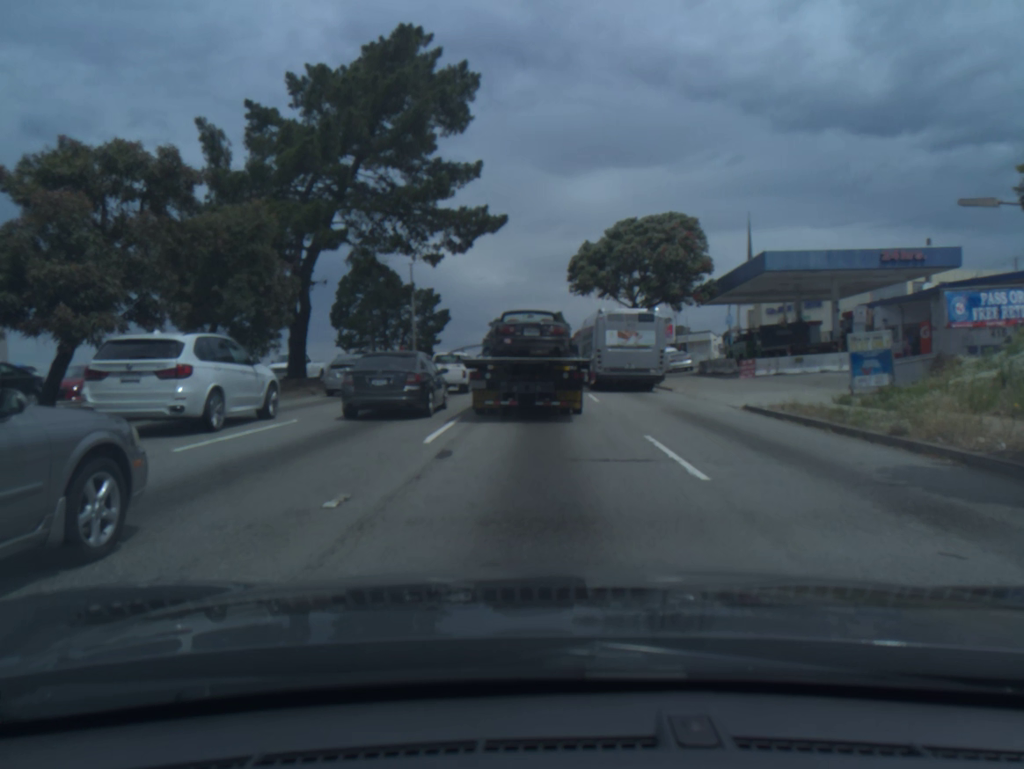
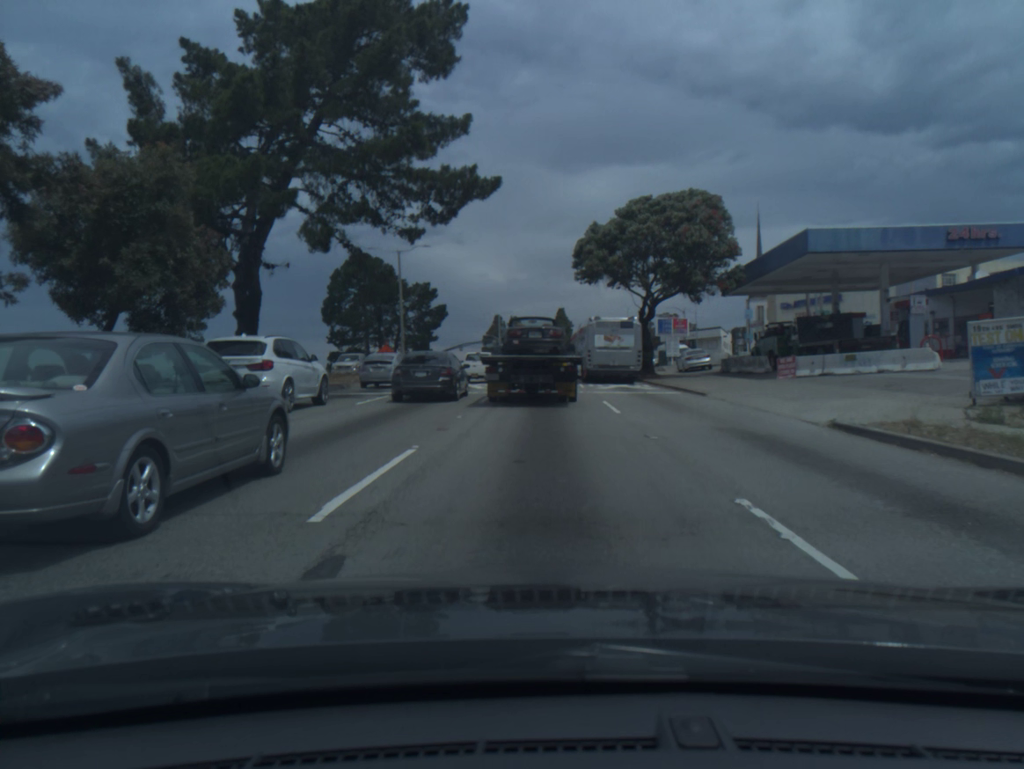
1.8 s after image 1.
(-0.1, +5.6) m; -1°
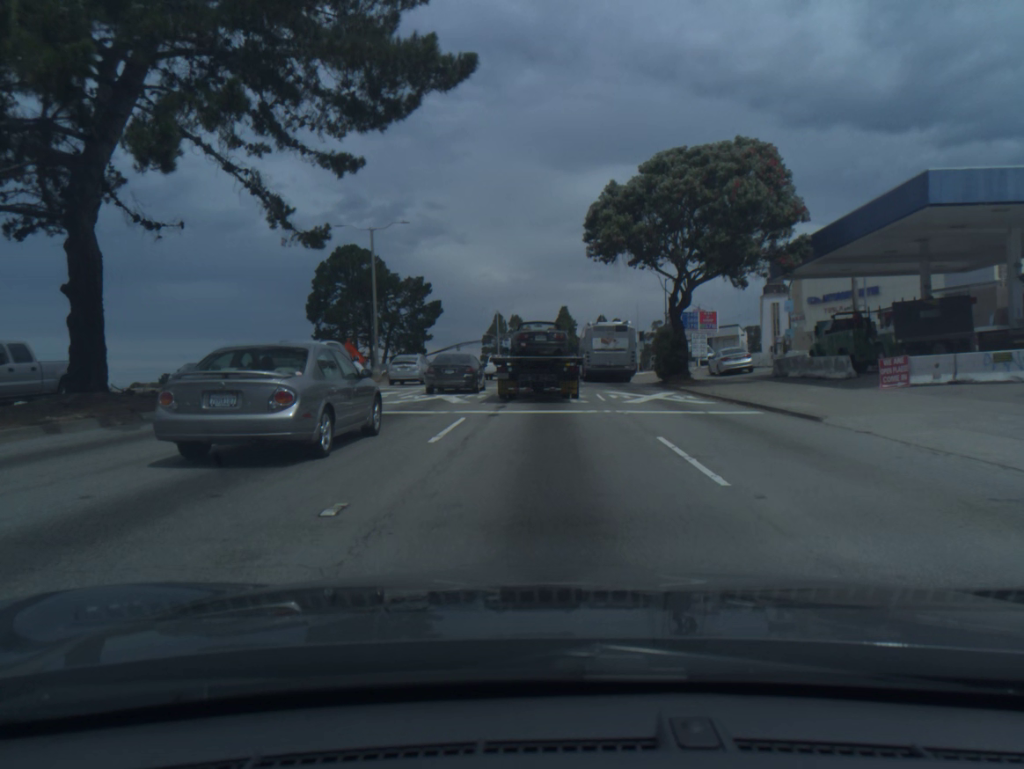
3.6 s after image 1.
(0.0, +9.5) m; 0°
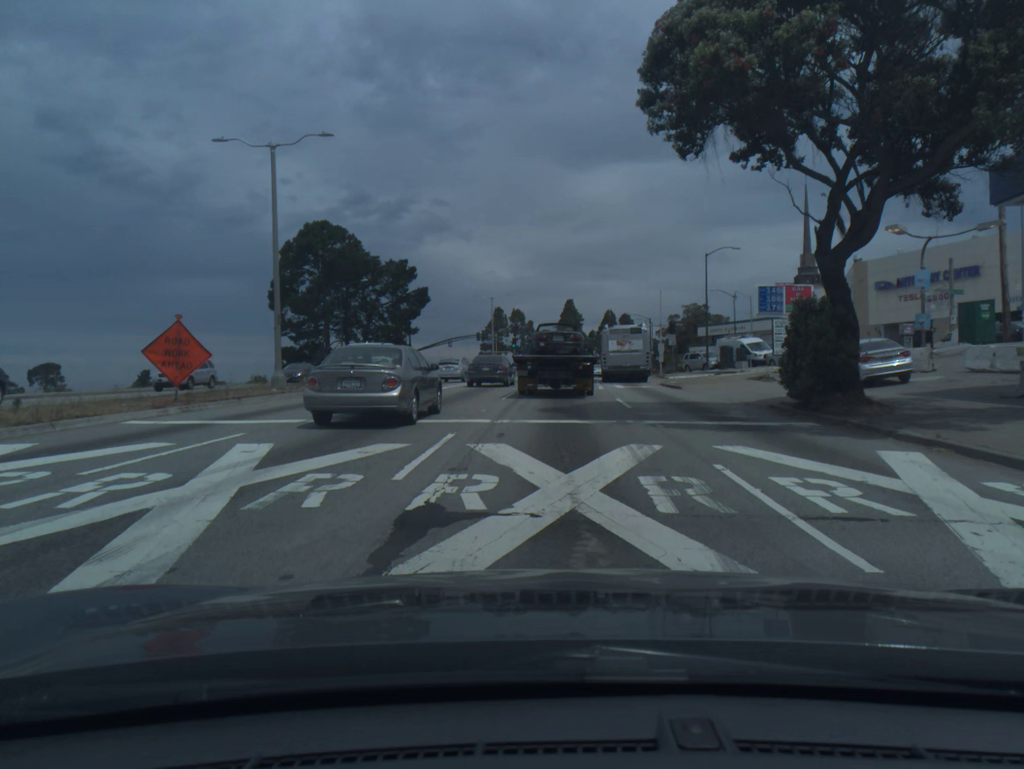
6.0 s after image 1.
(0.0, +17.8) m; 0°
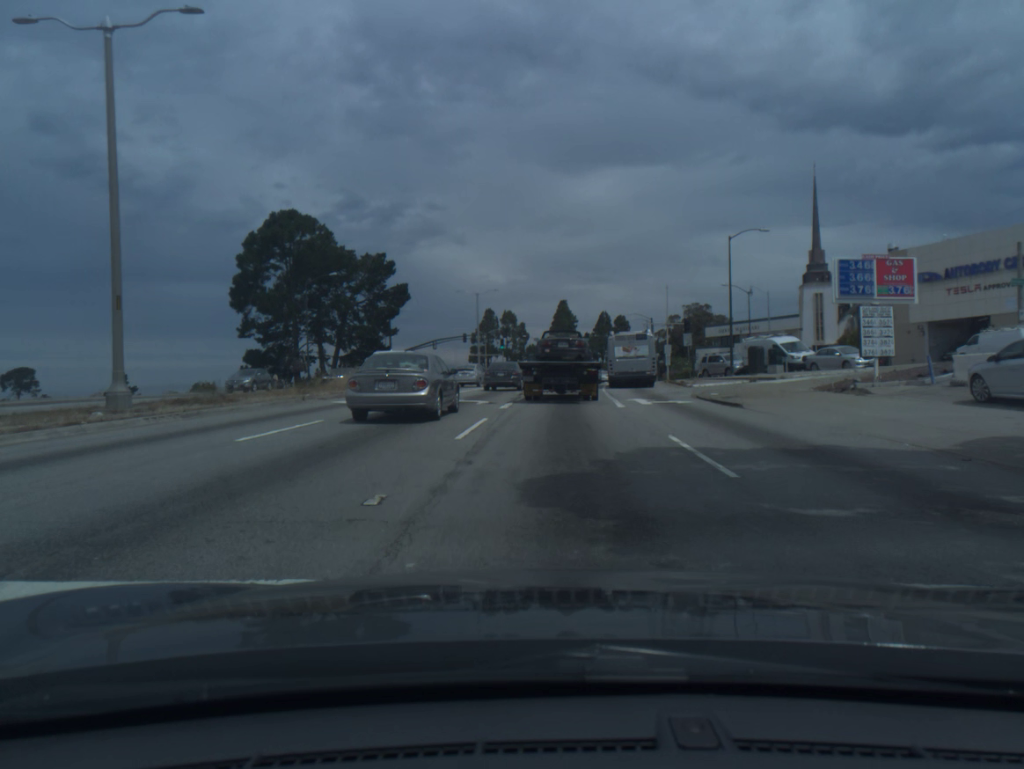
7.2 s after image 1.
(+0.1, +10.6) m; +1°
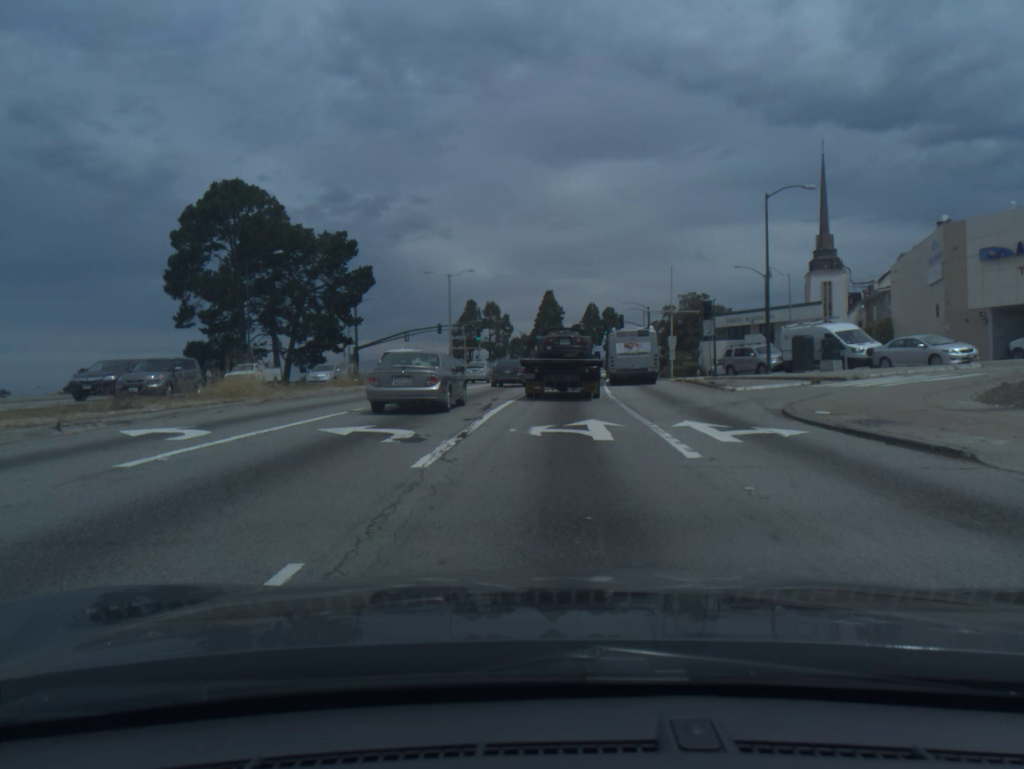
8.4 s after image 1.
(+0.1, +11.9) m; +1°
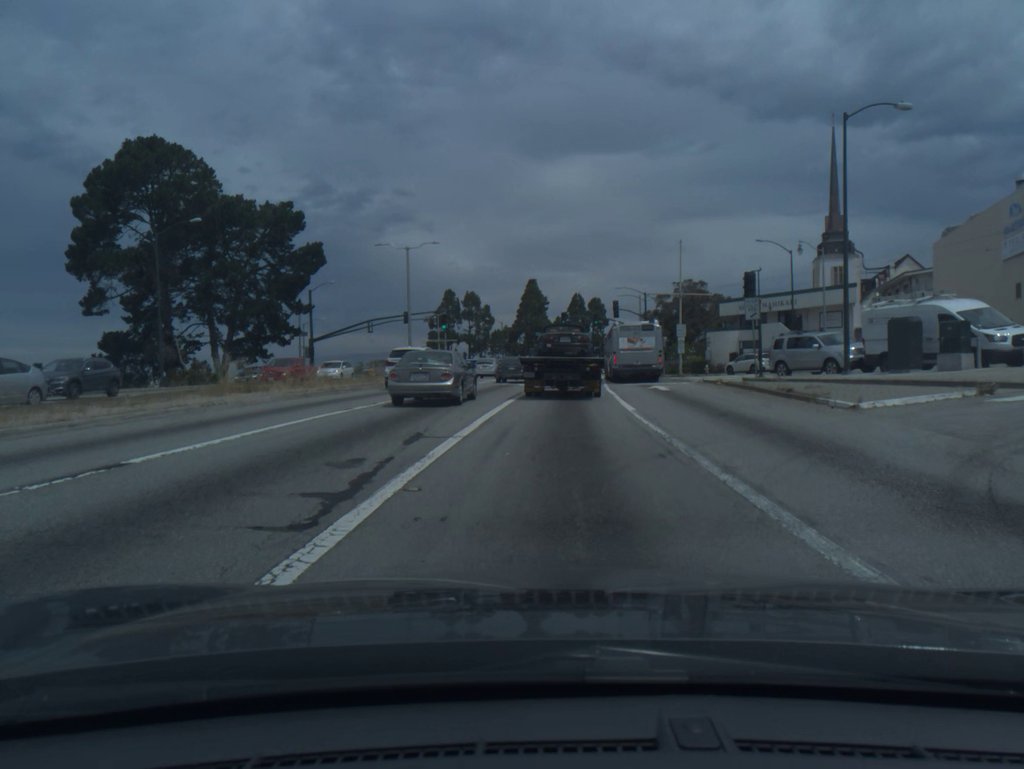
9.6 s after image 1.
(+0.1, +12.7) m; +1°
